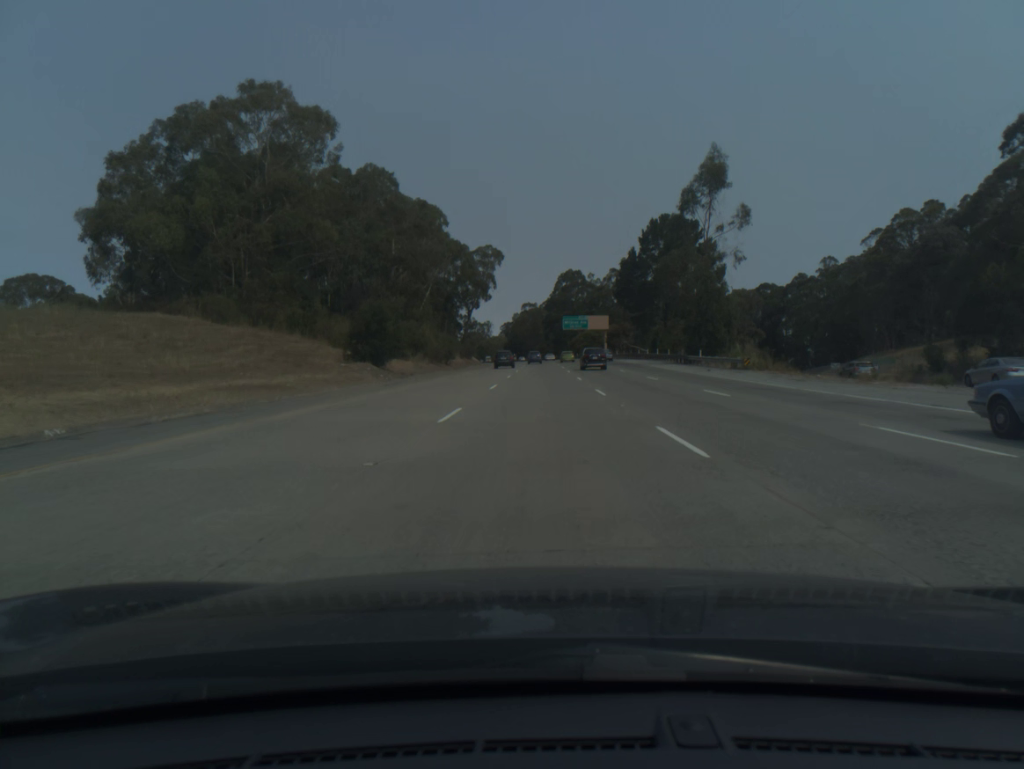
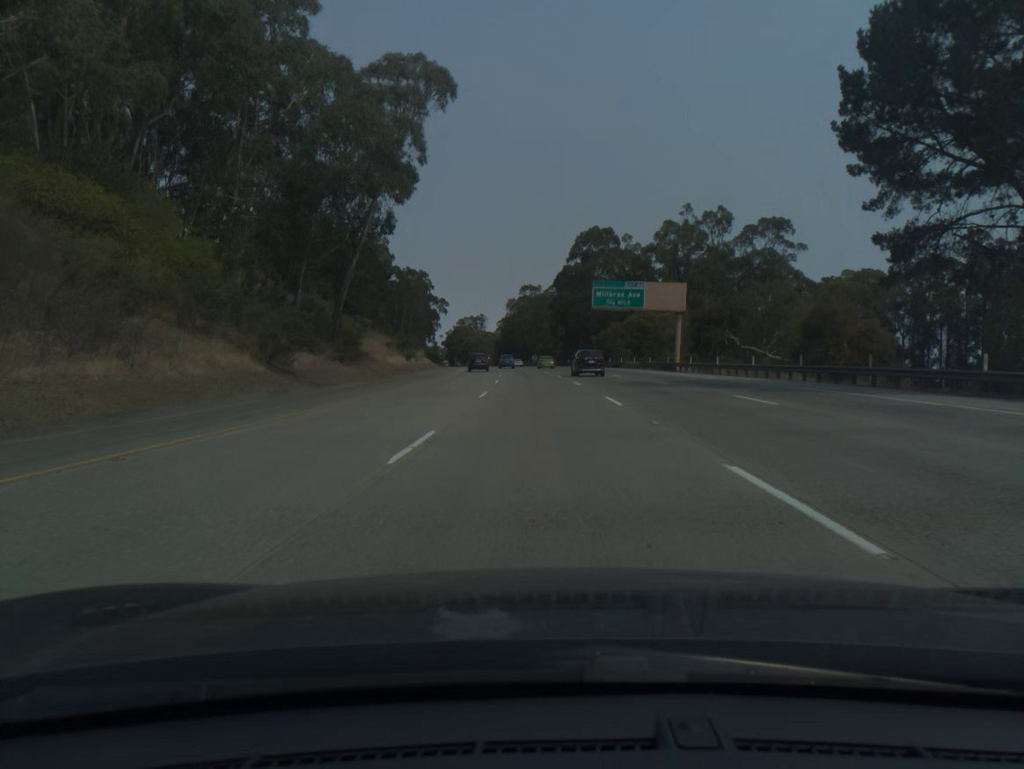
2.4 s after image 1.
(-0.1, +77.9) m; 0°
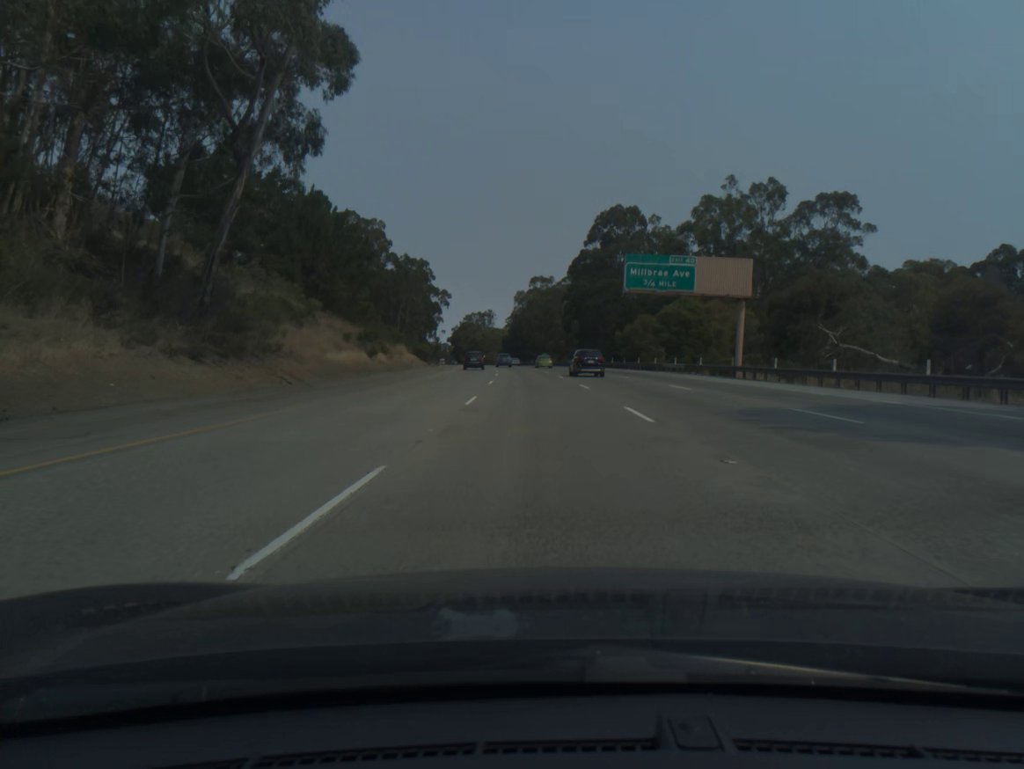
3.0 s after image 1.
(-0.1, +19.5) m; -1°
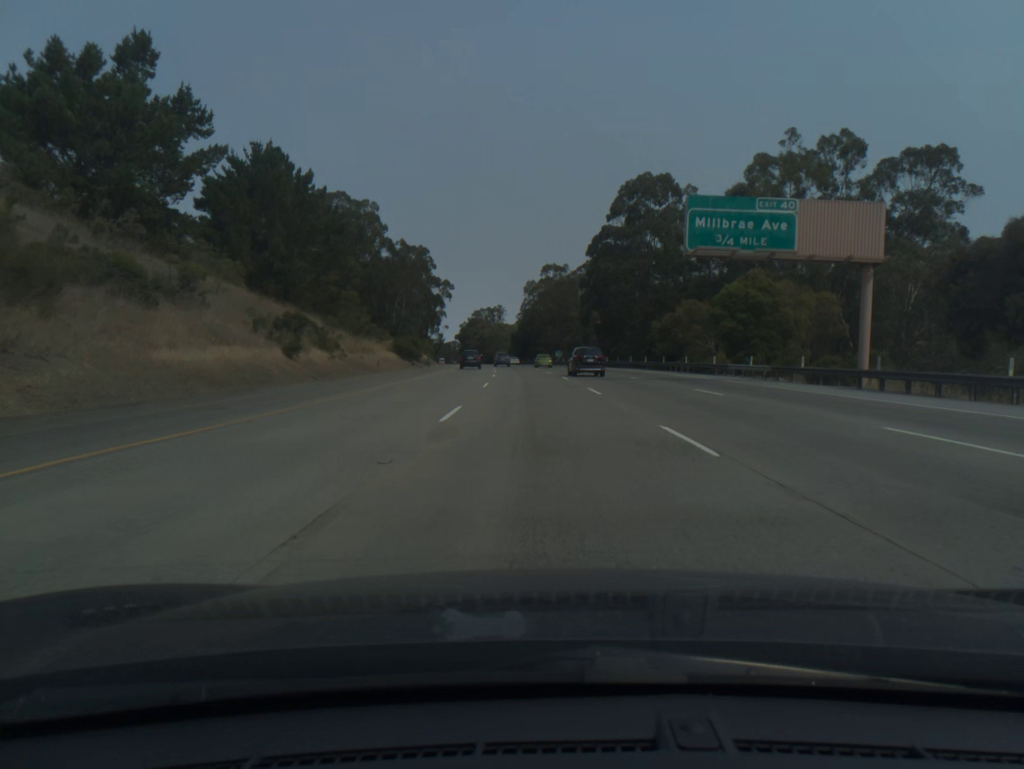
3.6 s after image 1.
(-0.1, +19.5) m; -1°
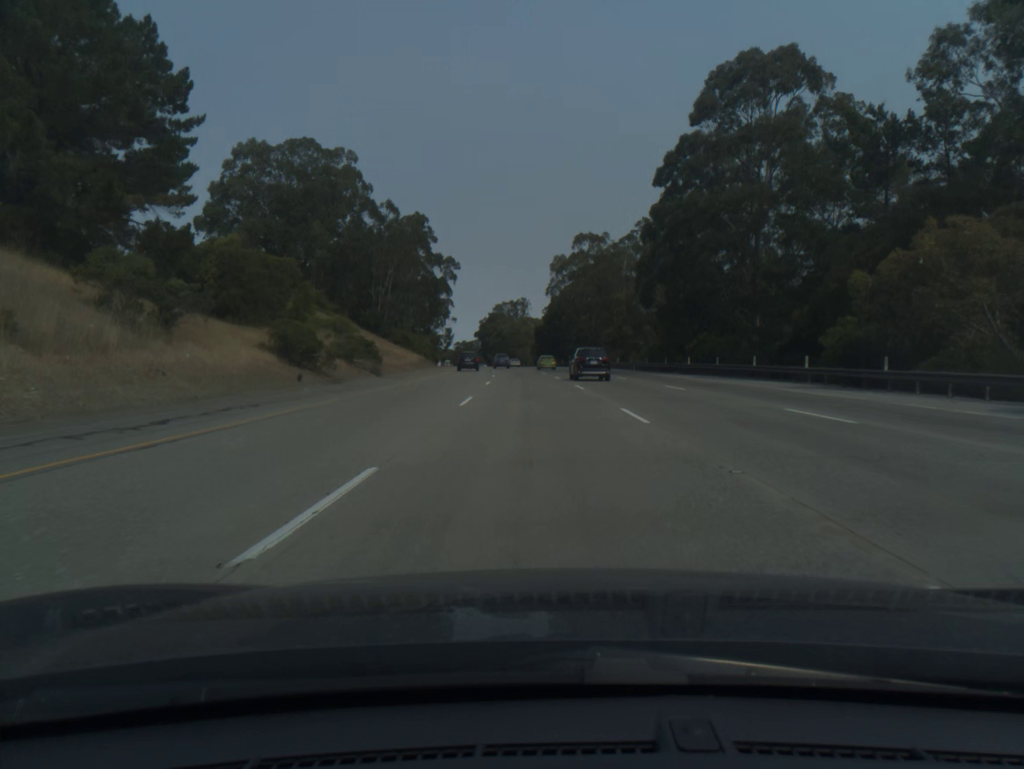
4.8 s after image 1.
(-0.6, +39.0) m; -2°
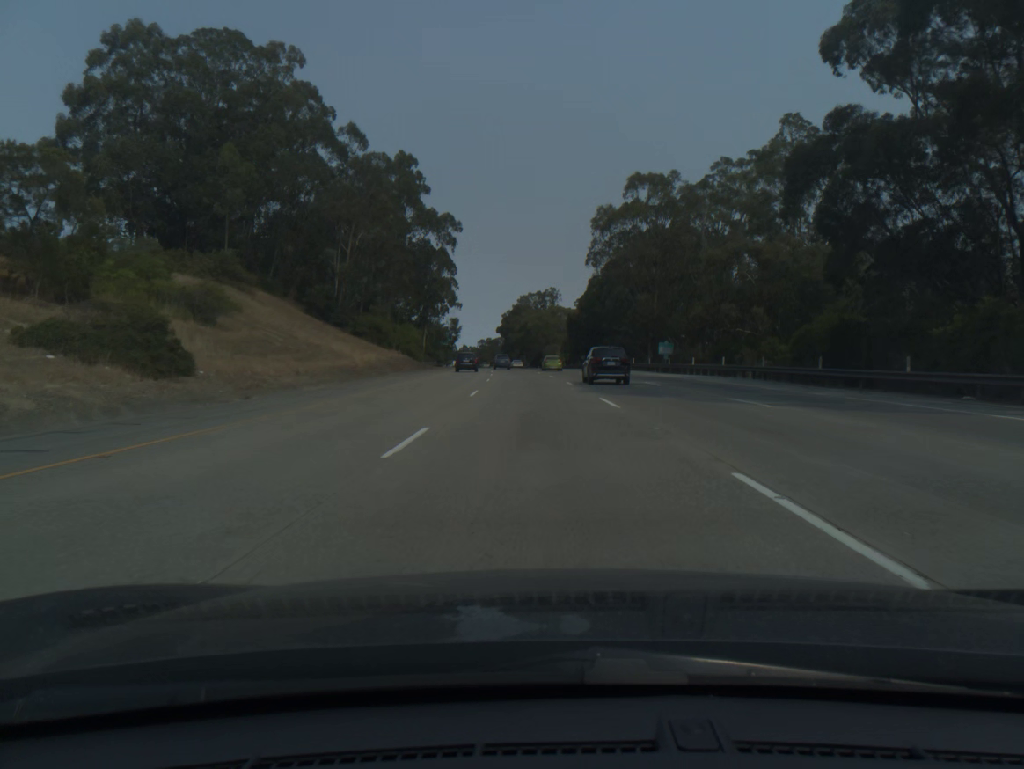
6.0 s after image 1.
(-0.7, +39.1) m; -2°
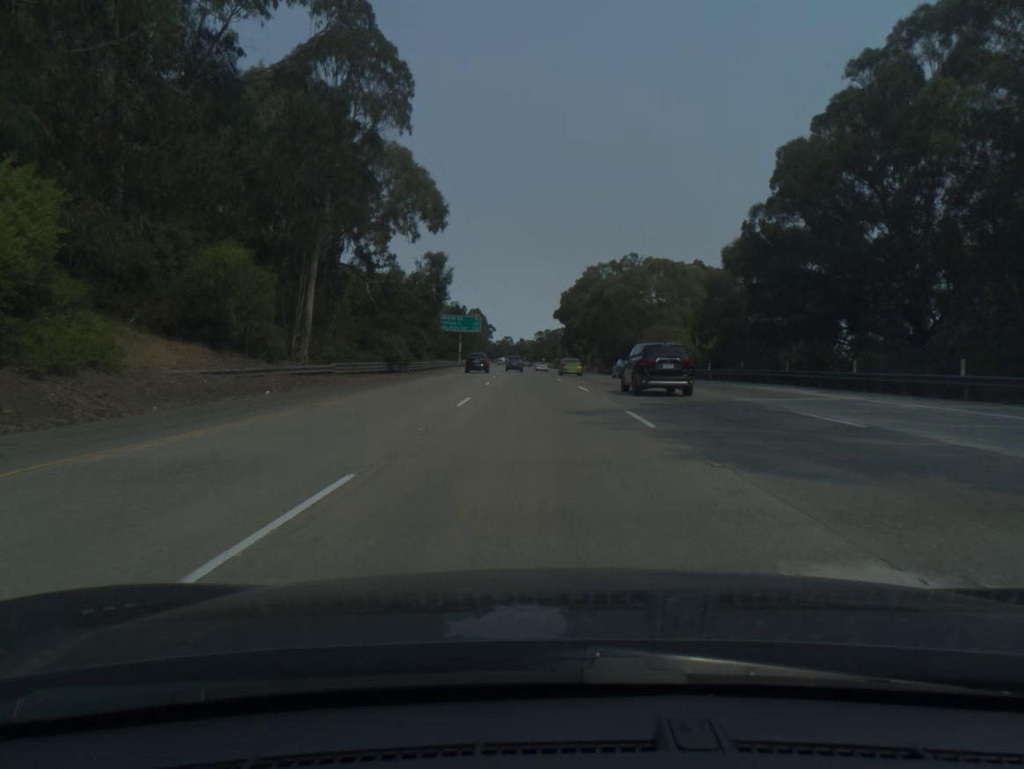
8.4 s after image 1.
(-3.0, +78.3) m; -4°
